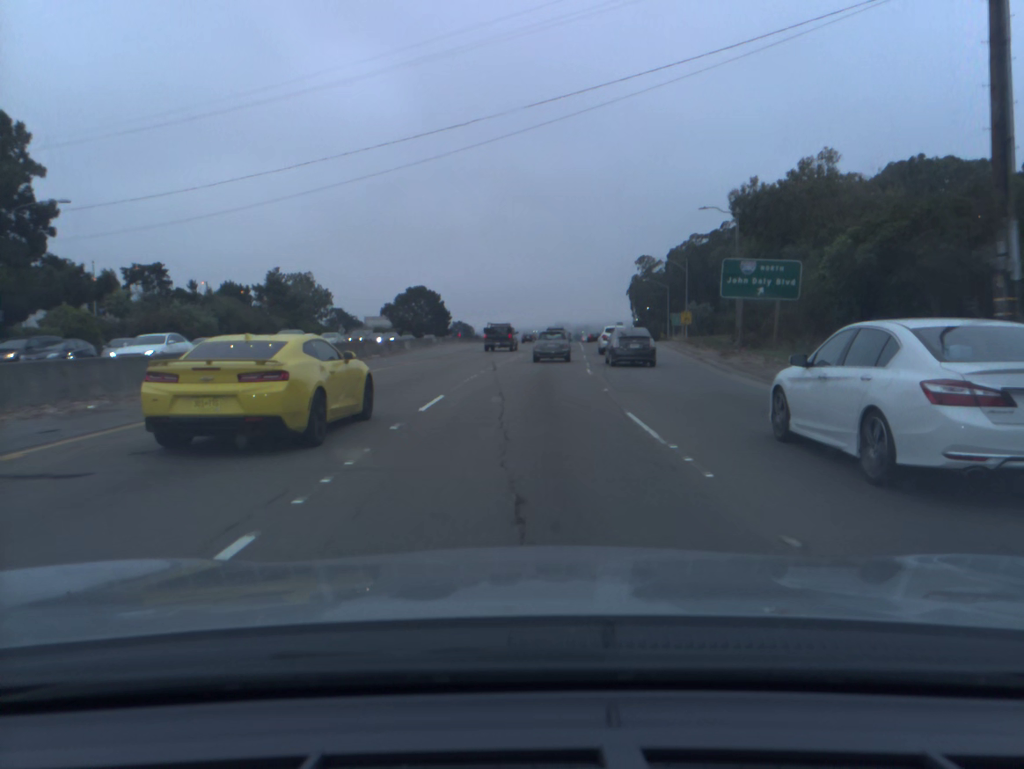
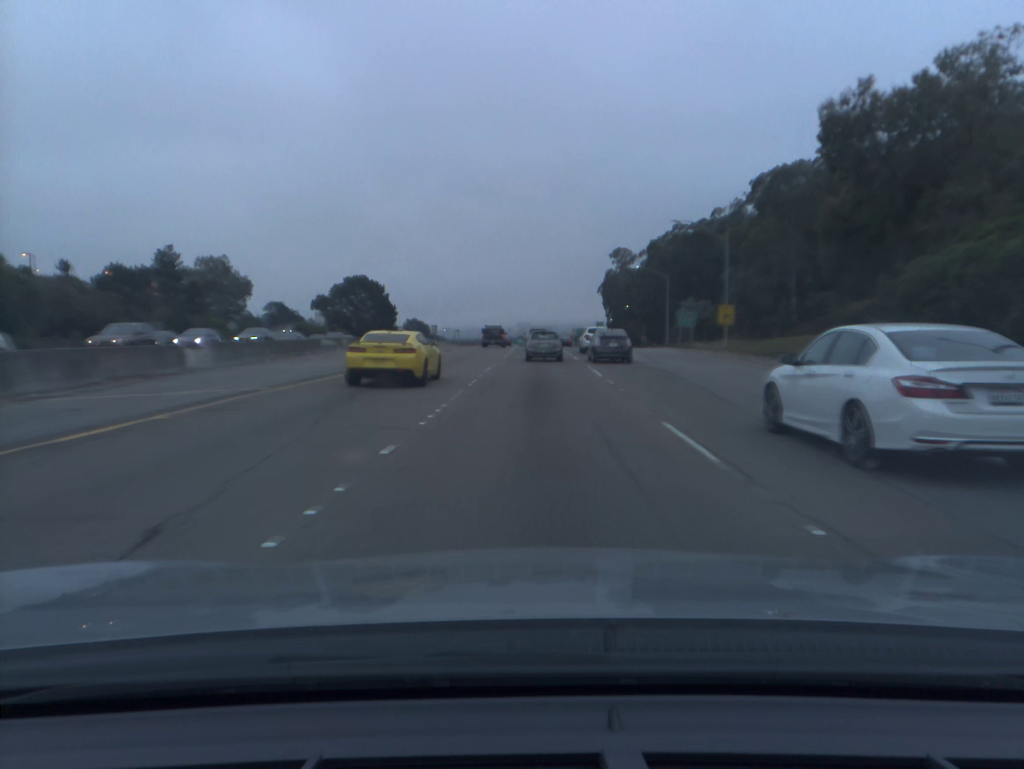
(+0.7, +32.5) m; +3°
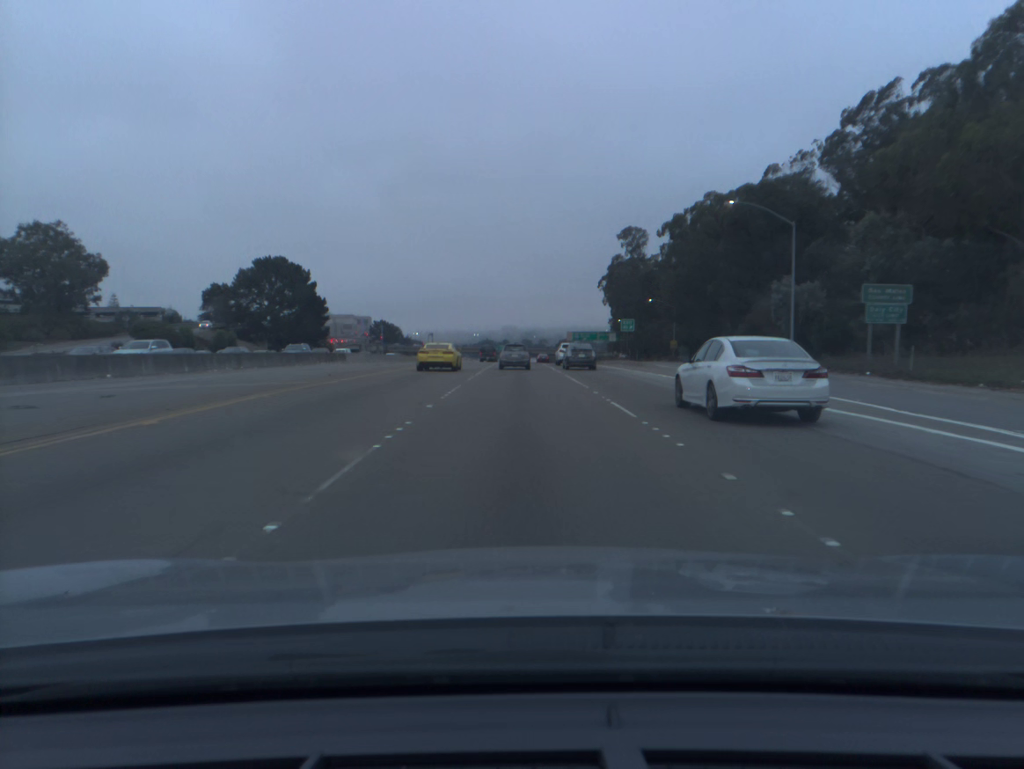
(+0.9, +54.4) m; +1°
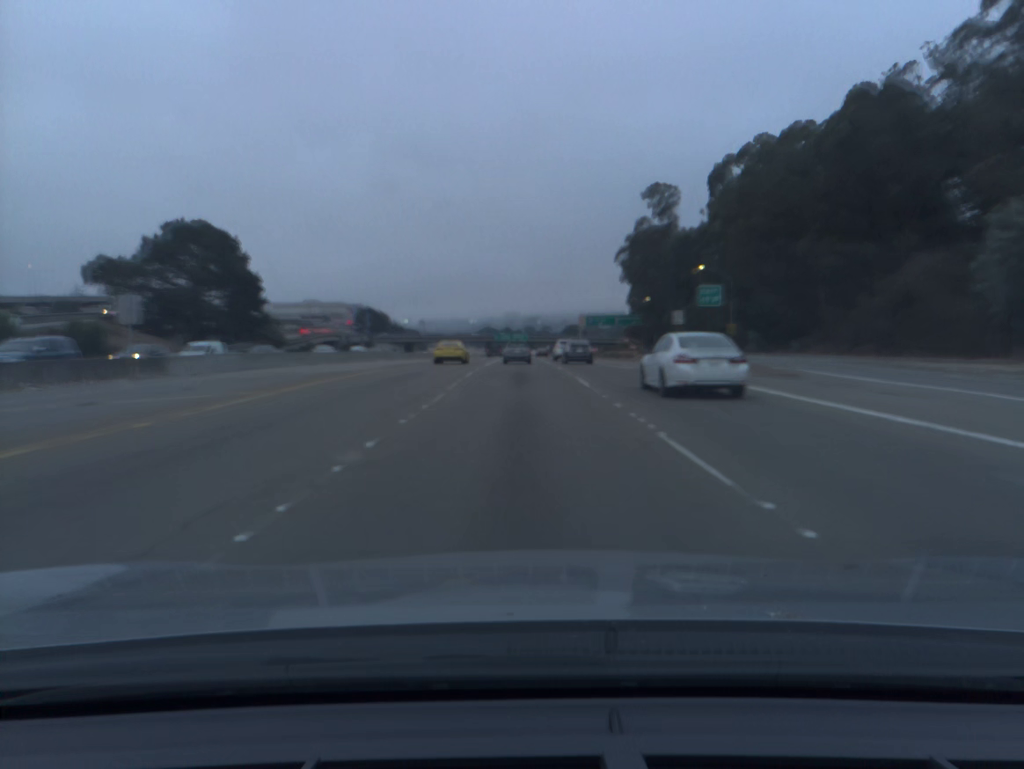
(-0.1, +34.7) m; 0°
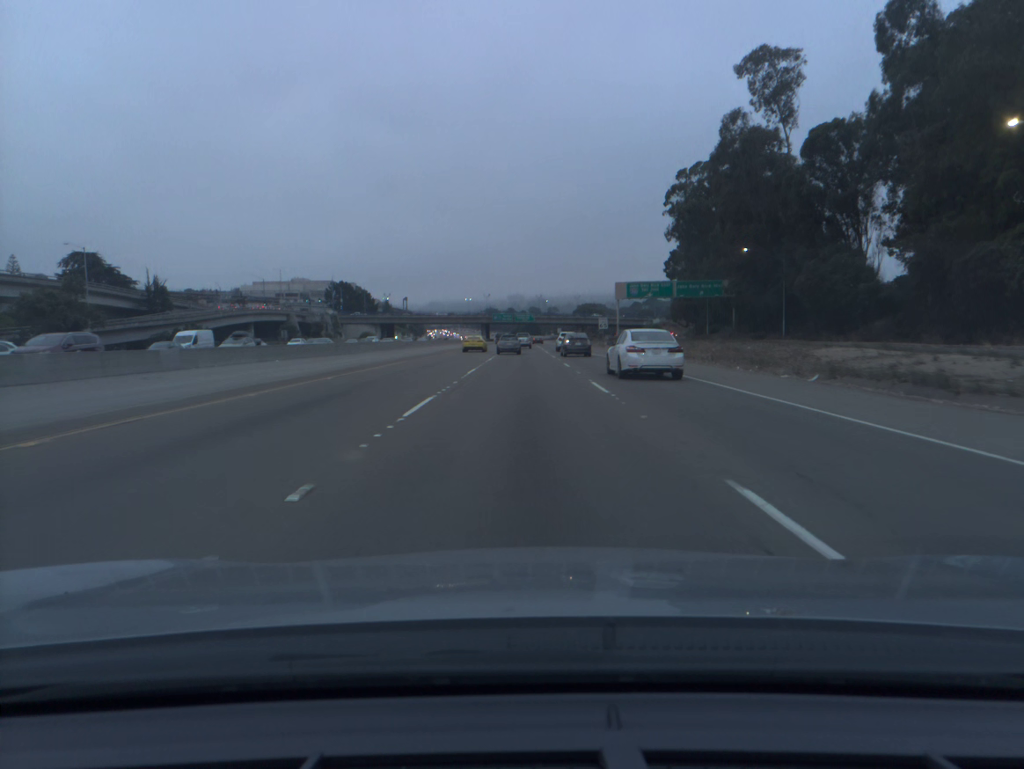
(-0.2, +62.3) m; 0°
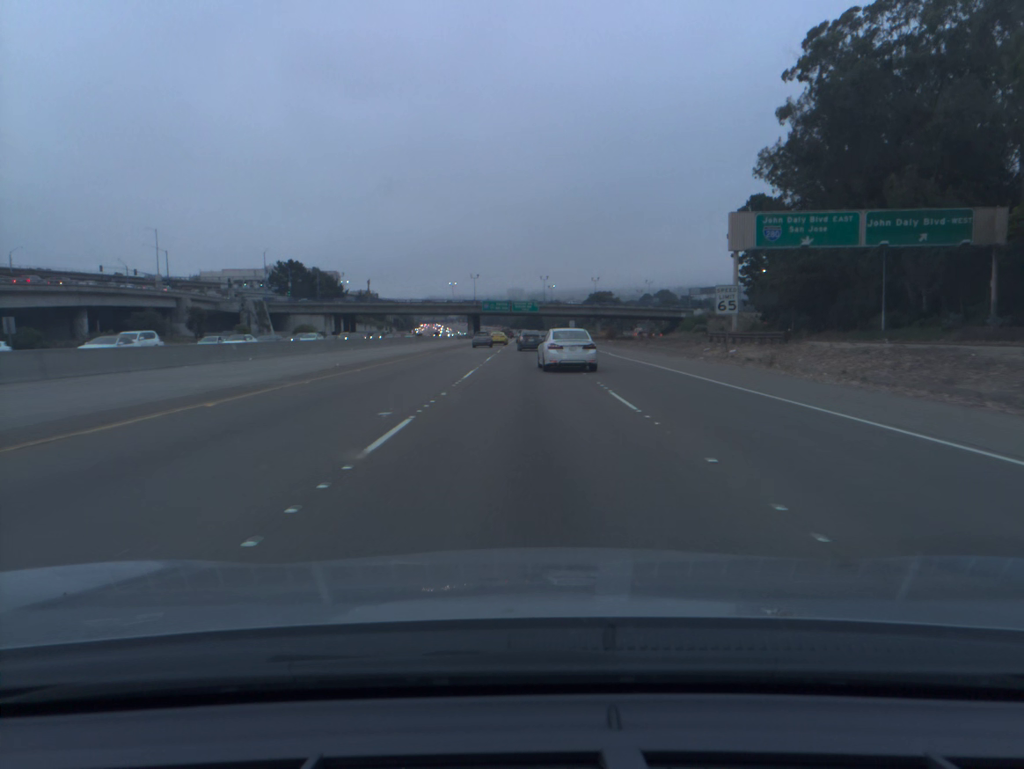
(+0.1, +63.0) m; 0°
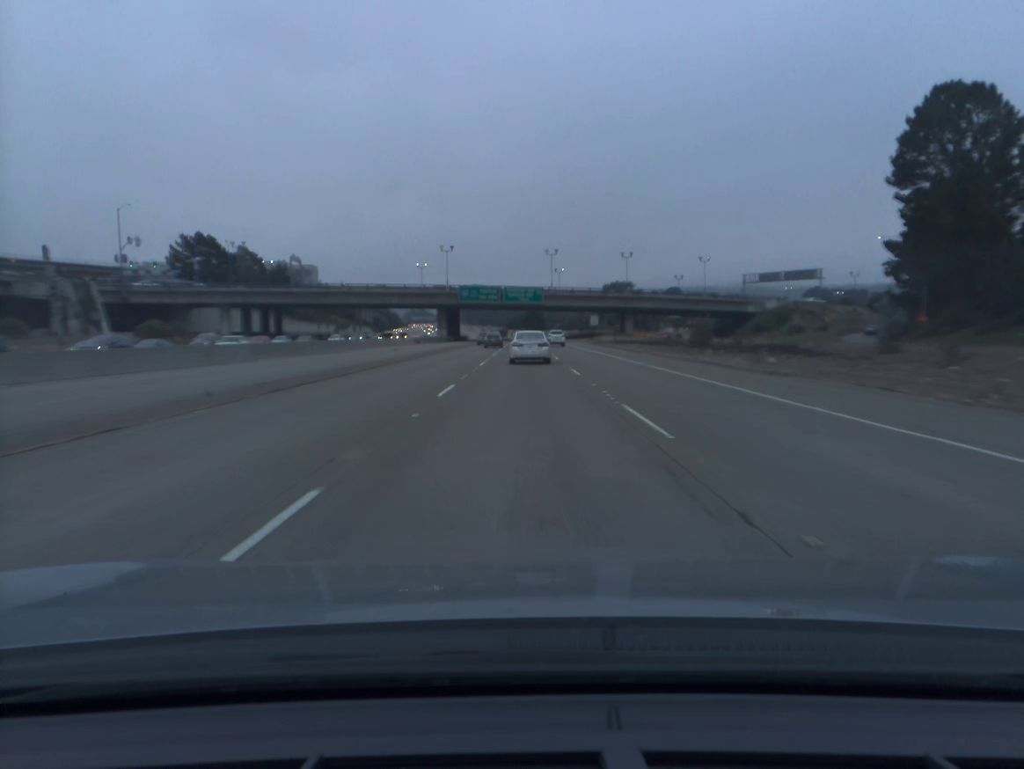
(+0.1, +64.5) m; 0°
